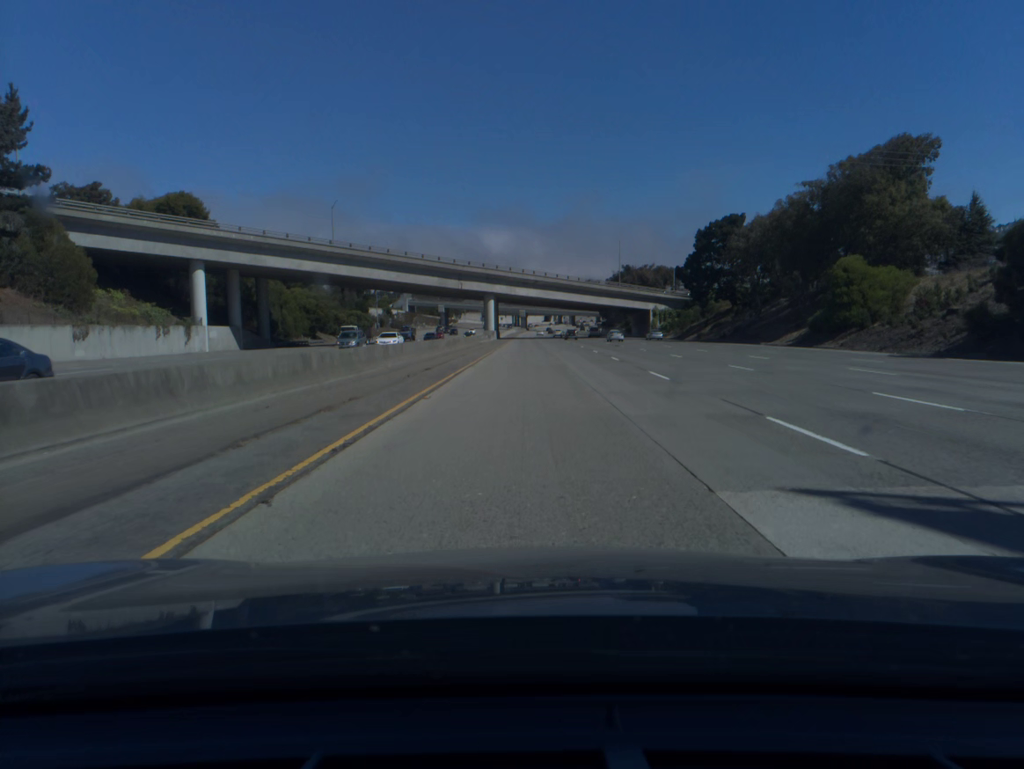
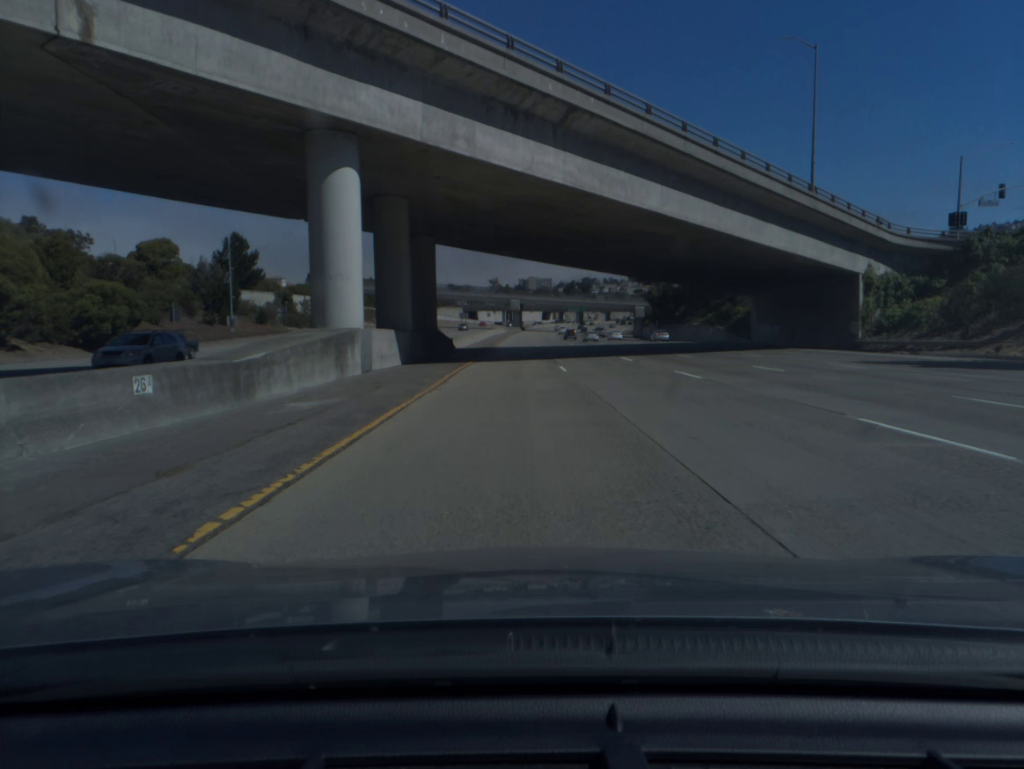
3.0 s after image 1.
(0.0, +99.9) m; 0°
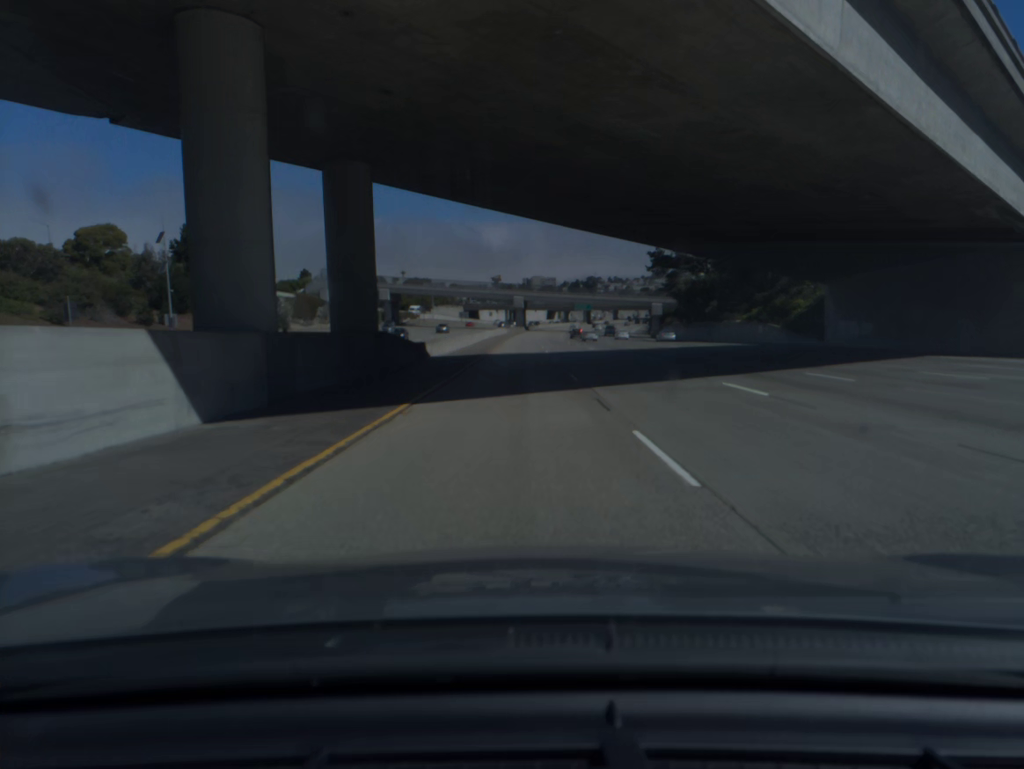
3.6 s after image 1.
(0.0, +19.9) m; 0°
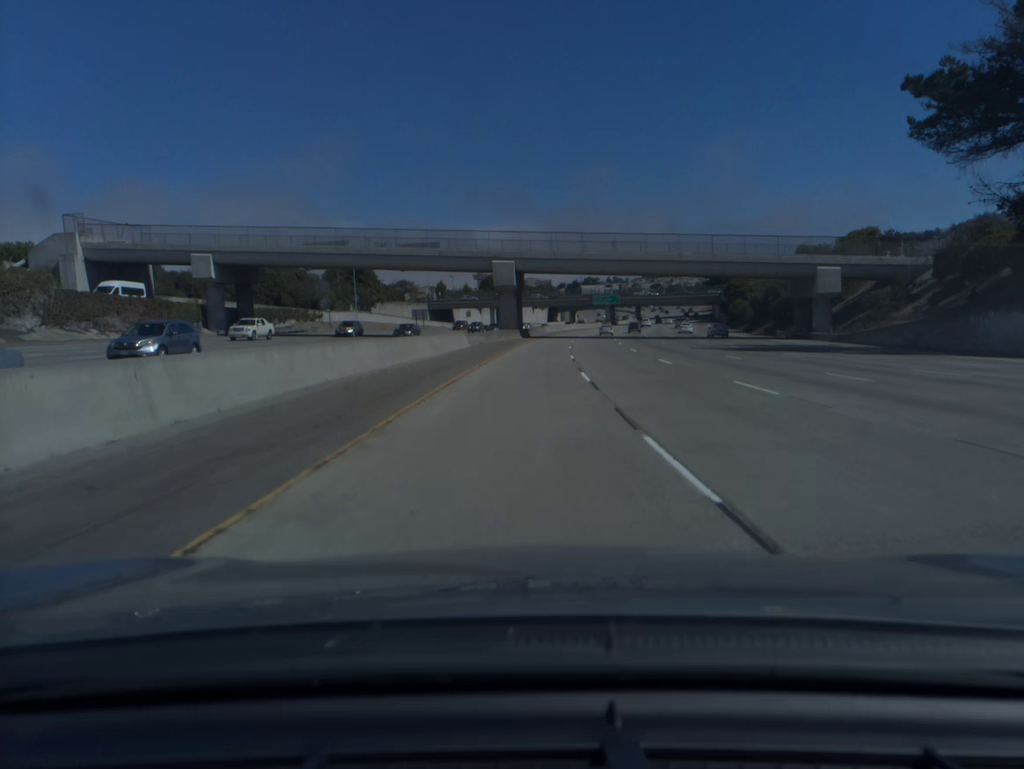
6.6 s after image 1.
(-0.1, +99.6) m; 0°
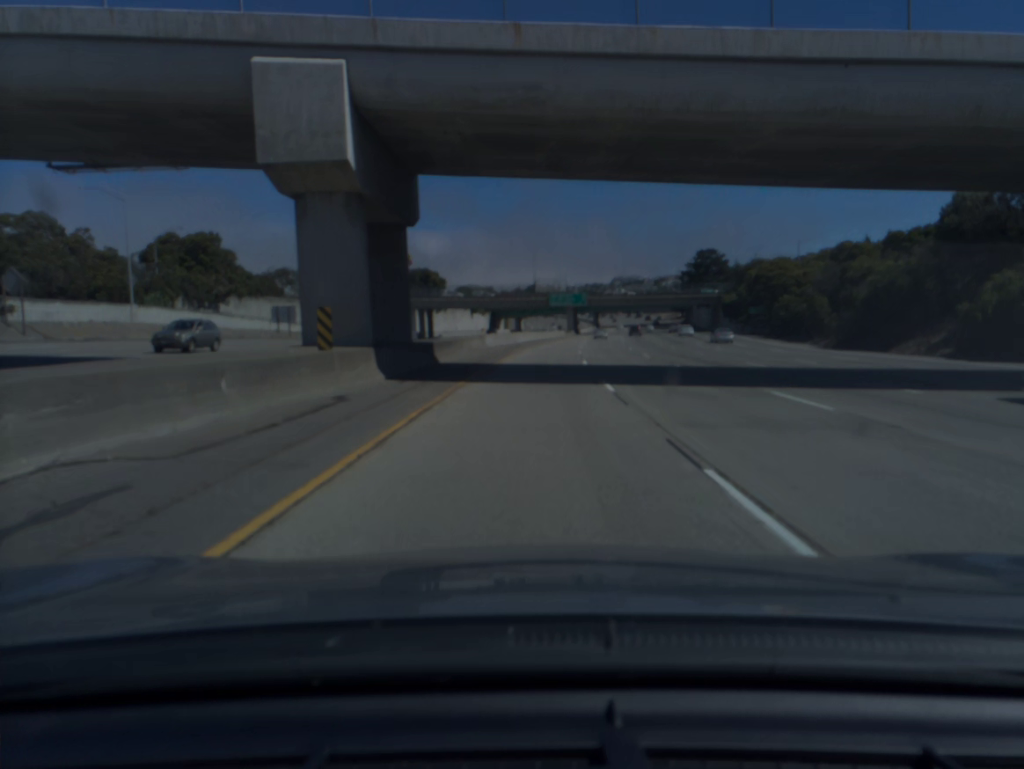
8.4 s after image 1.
(+1.7, +59.8) m; +4°
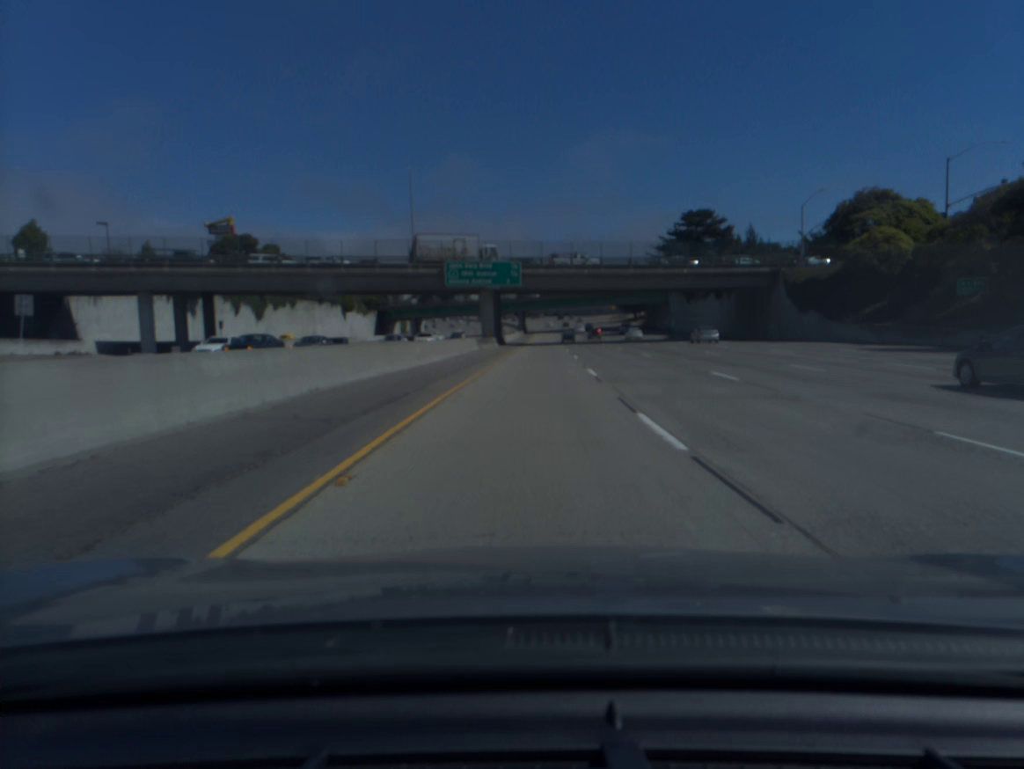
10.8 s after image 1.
(+4.7, +79.7) m; +6°
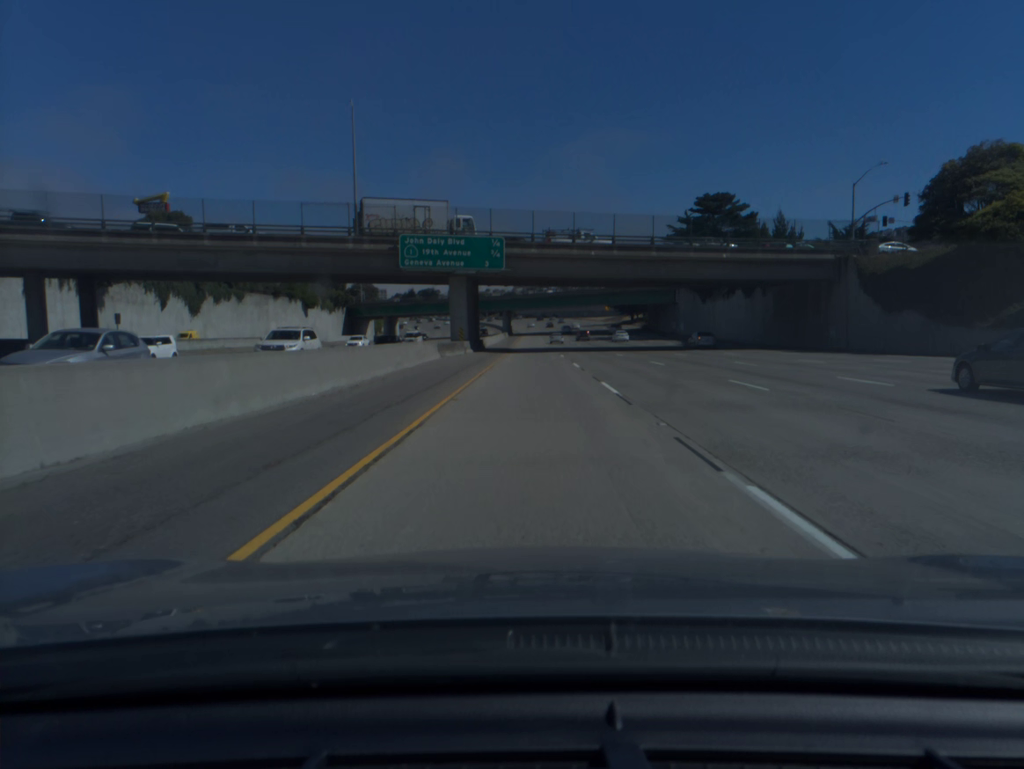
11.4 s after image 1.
(+0.2, +20.1) m; +1°
